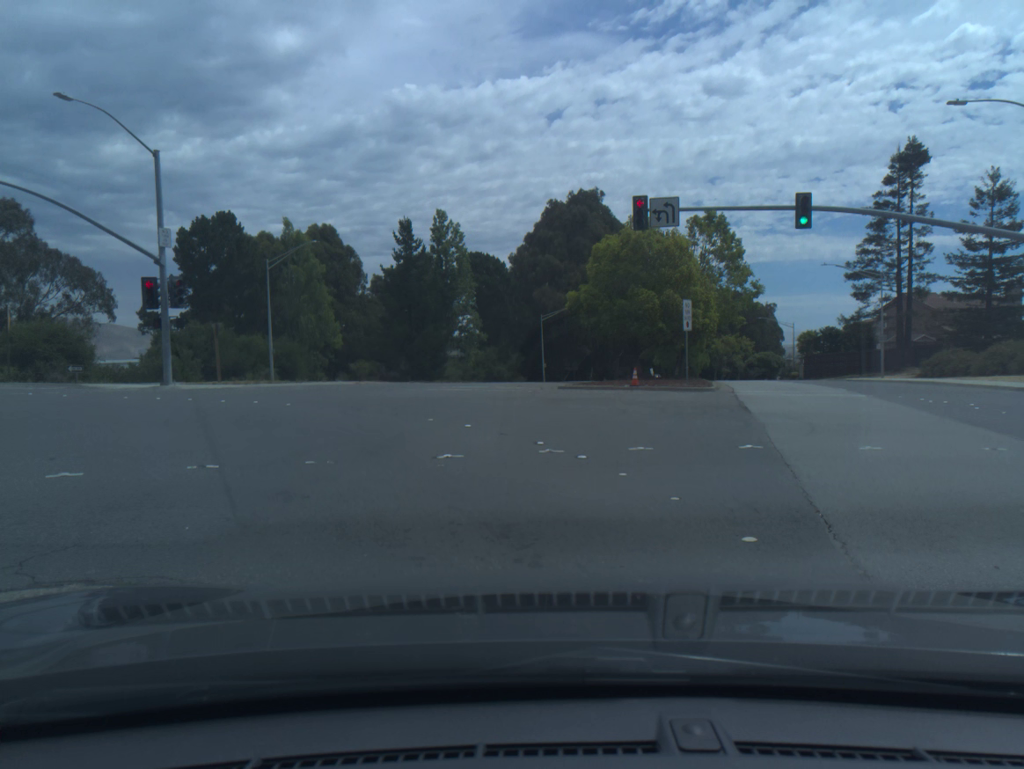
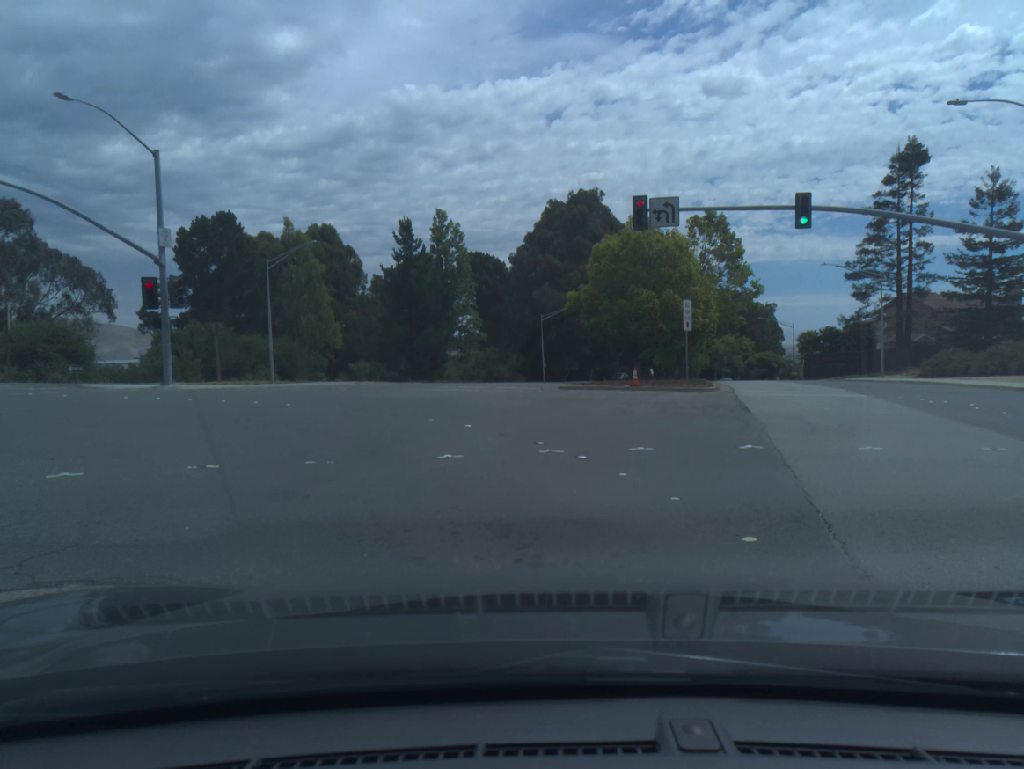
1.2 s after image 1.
(0.0, 0.0) m; 0°
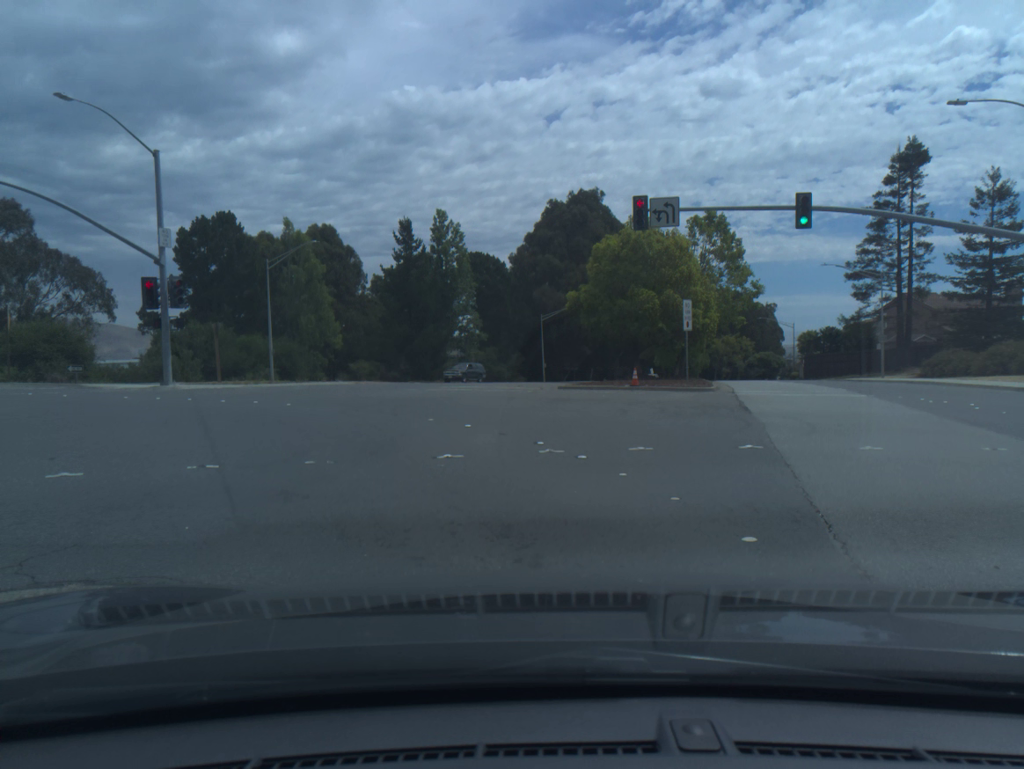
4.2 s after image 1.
(+0.1, 0.0) m; 0°
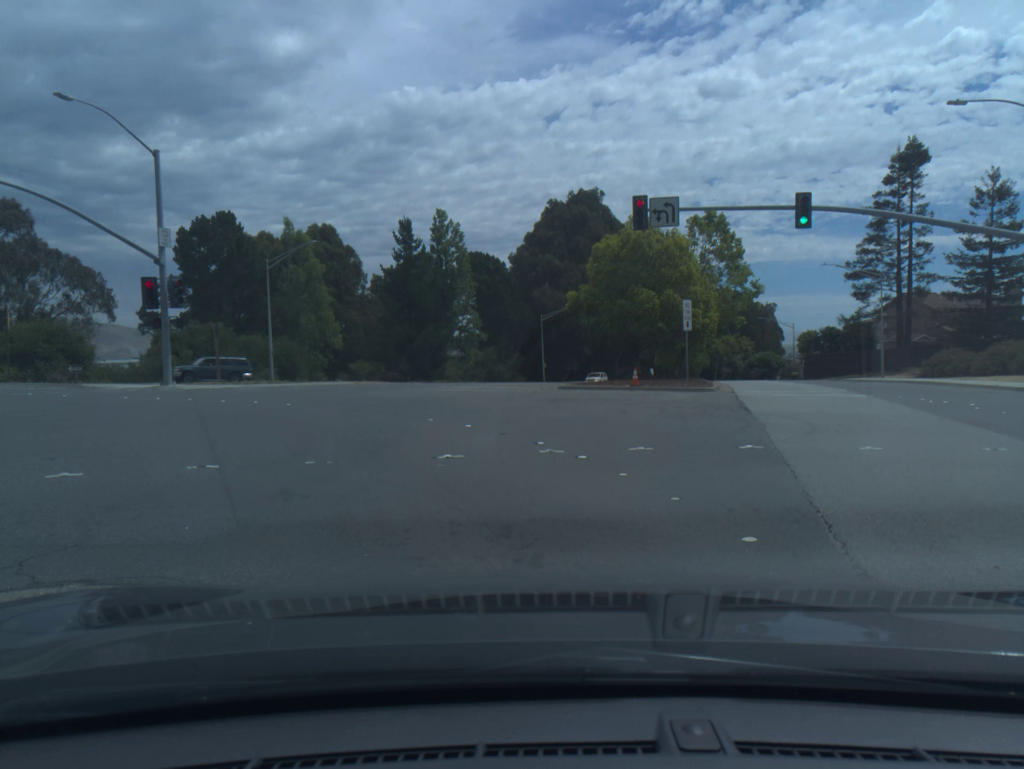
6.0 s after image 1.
(+0.1, +0.1) m; 0°
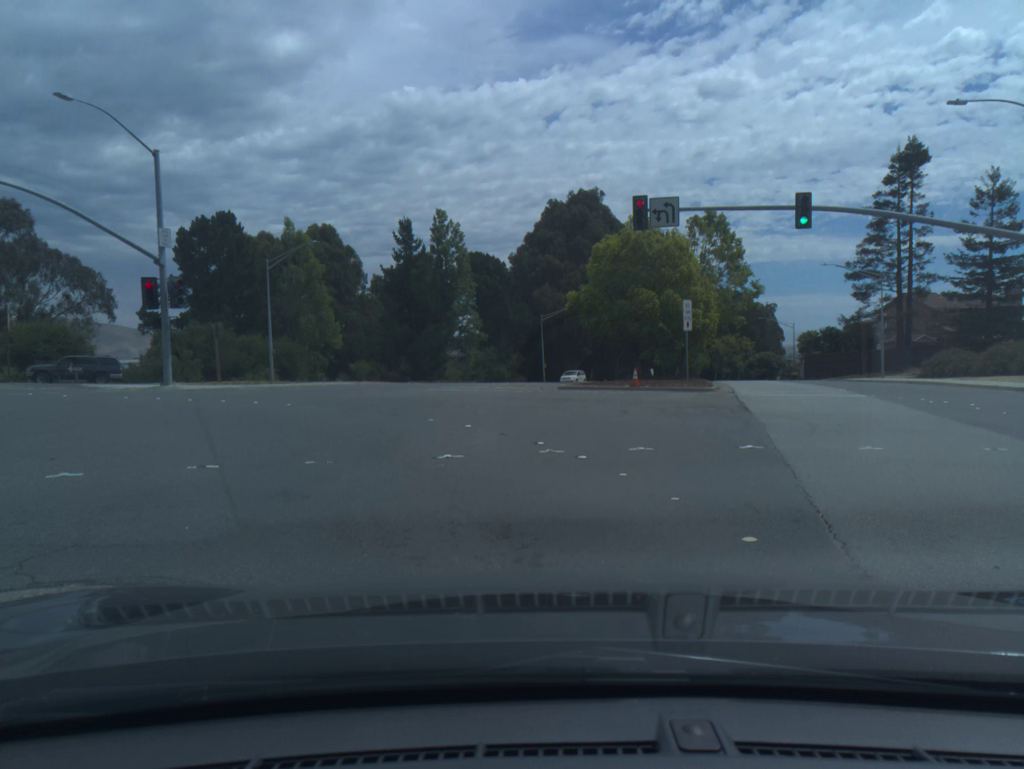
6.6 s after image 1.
(0.0, 0.0) m; 0°
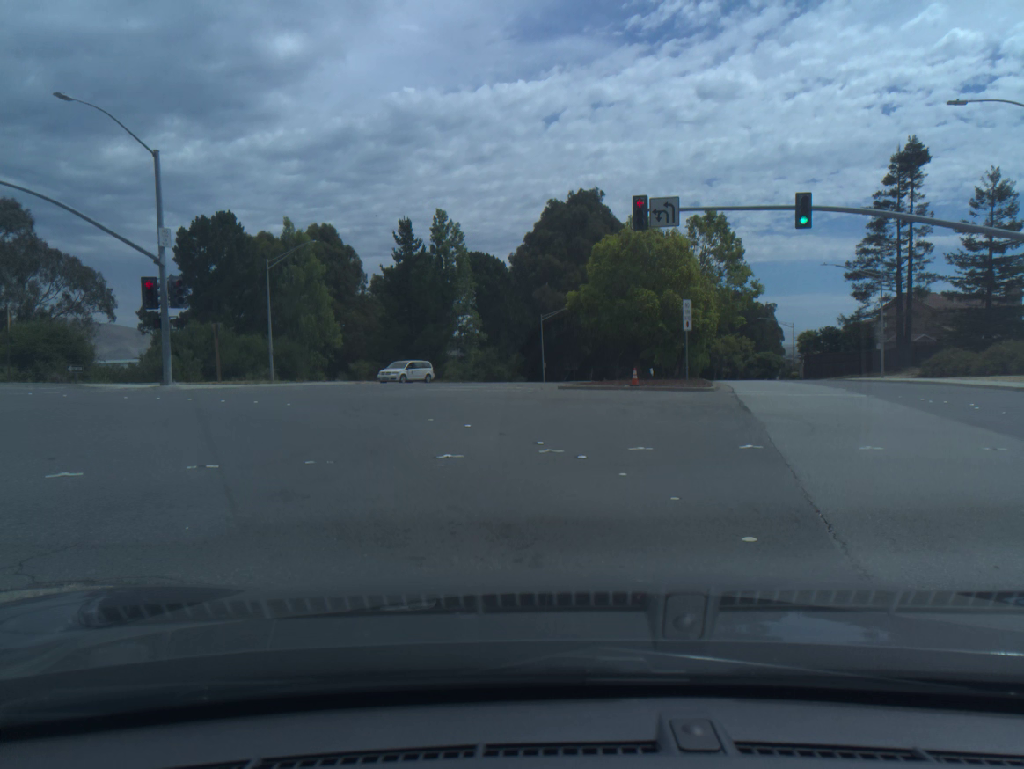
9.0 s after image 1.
(0.0, -0.1) m; 0°
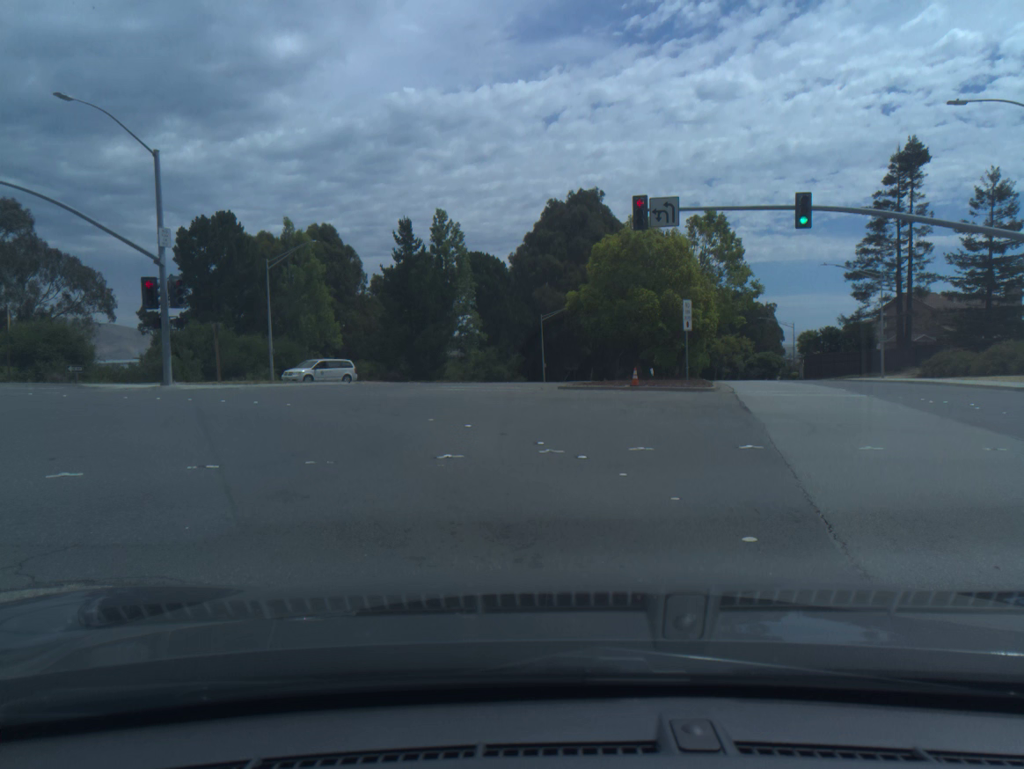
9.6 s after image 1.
(0.0, 0.0) m; 0°
